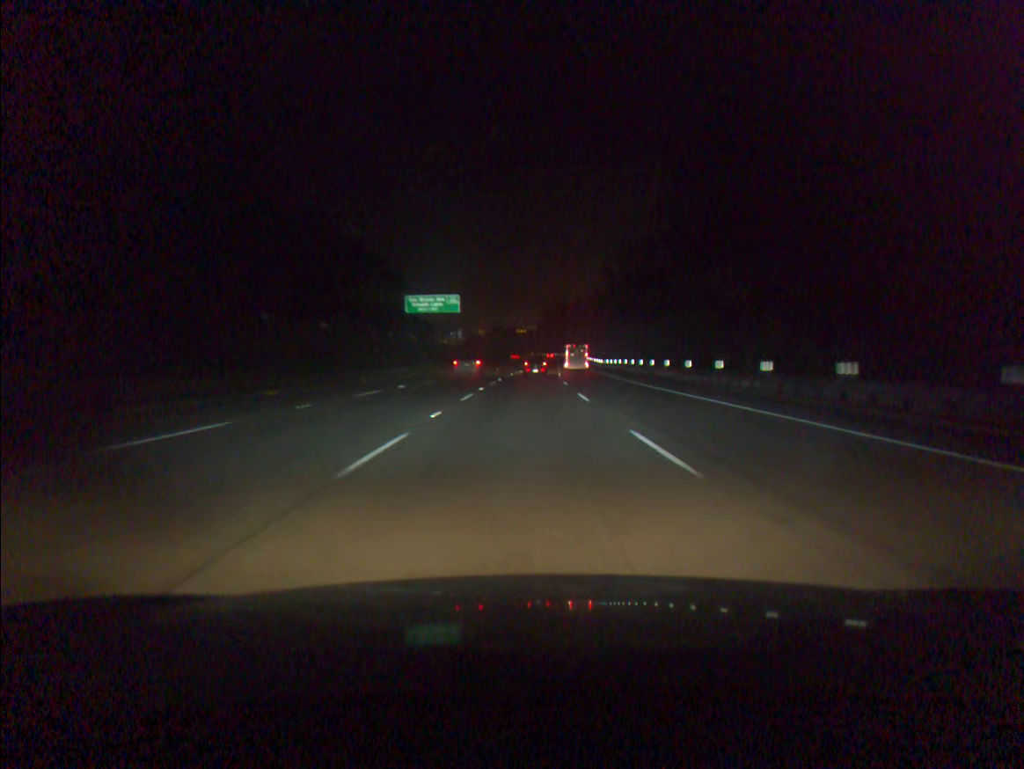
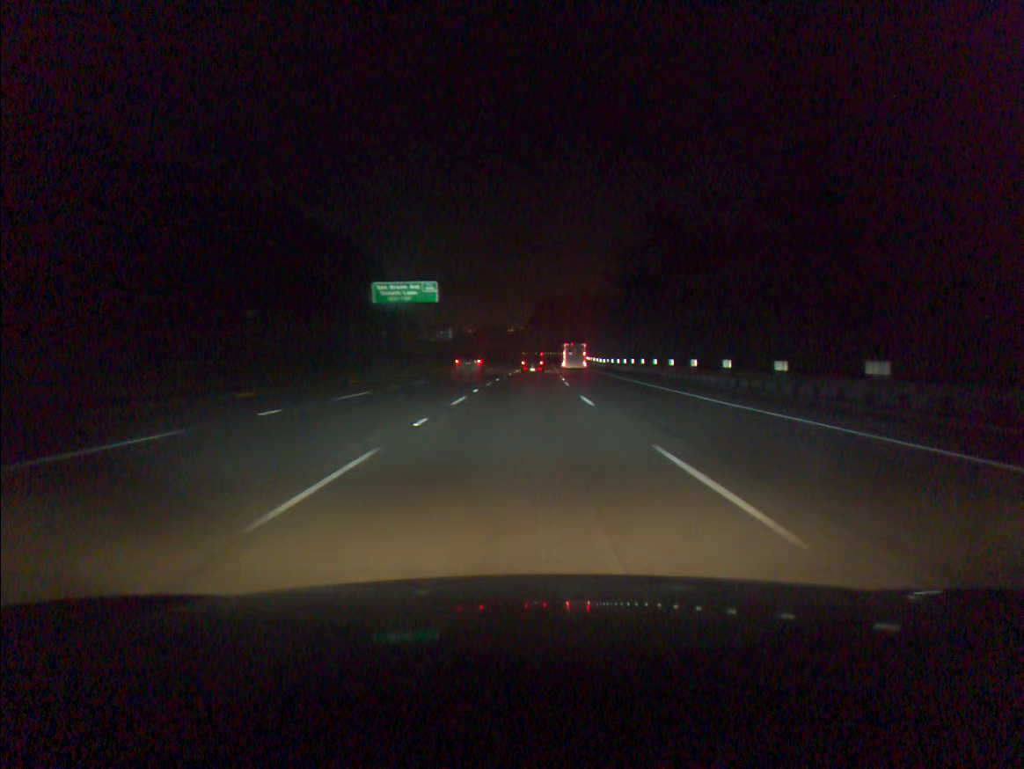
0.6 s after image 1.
(+0.1, +17.1) m; +1°
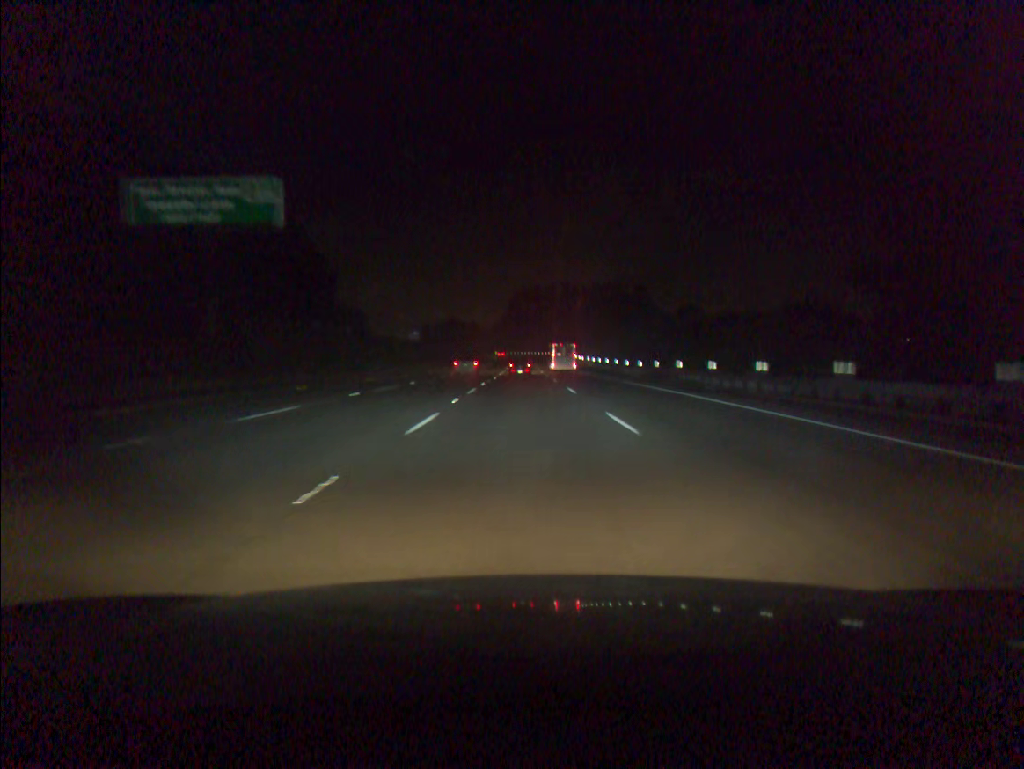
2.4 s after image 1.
(+0.9, +51.5) m; +2°
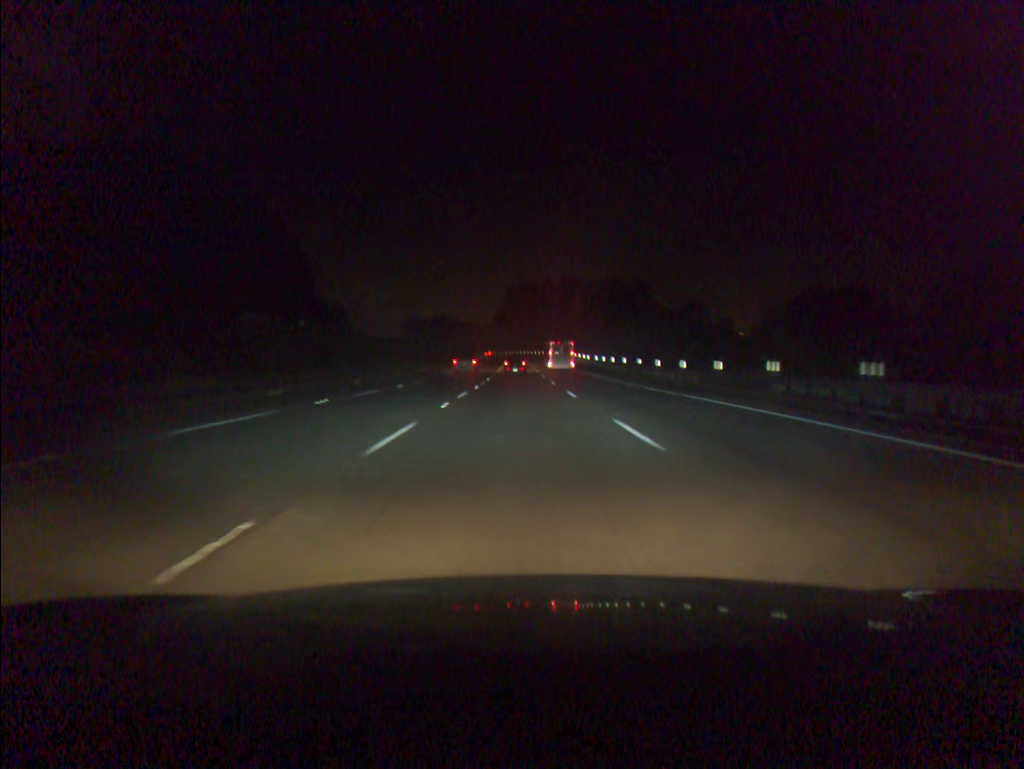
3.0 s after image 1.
(+0.1, +17.3) m; 0°
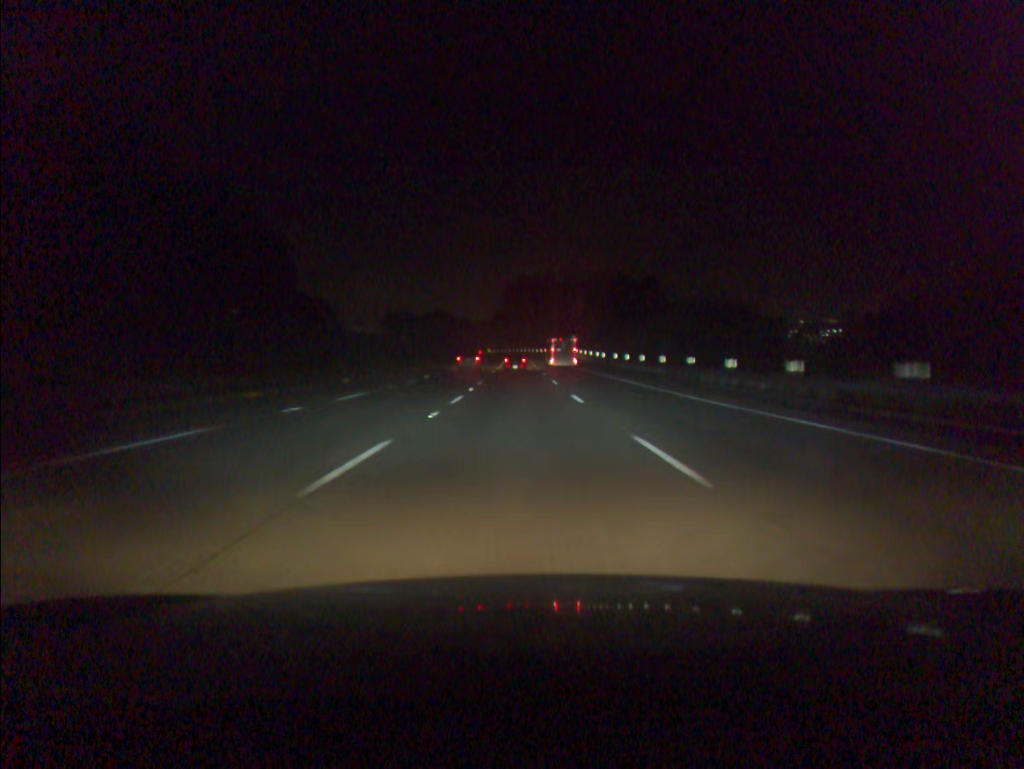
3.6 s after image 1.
(0.0, +17.3) m; 0°
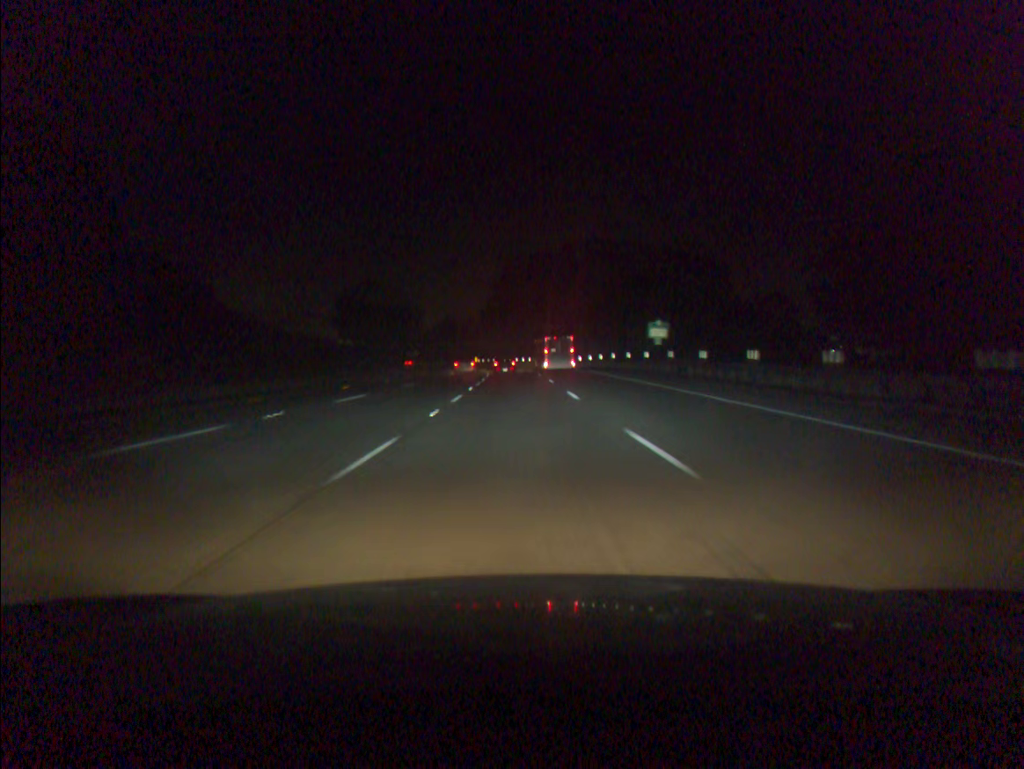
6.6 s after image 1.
(-0.3, +87.0) m; 0°
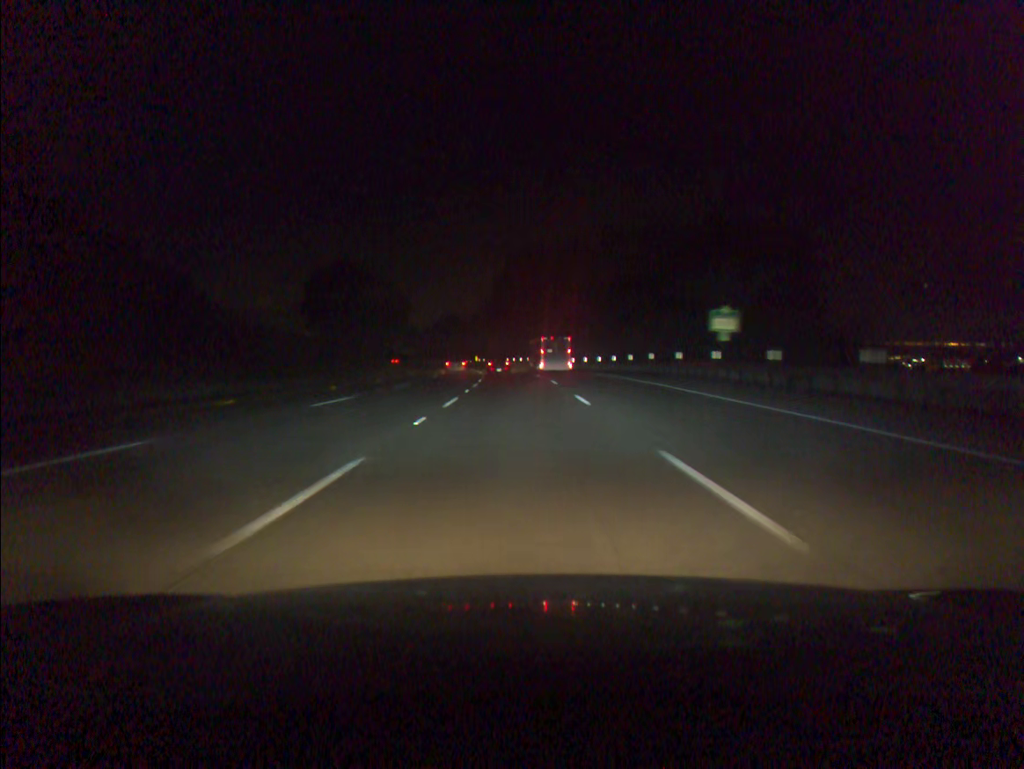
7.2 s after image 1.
(0.0, +17.5) m; 0°
